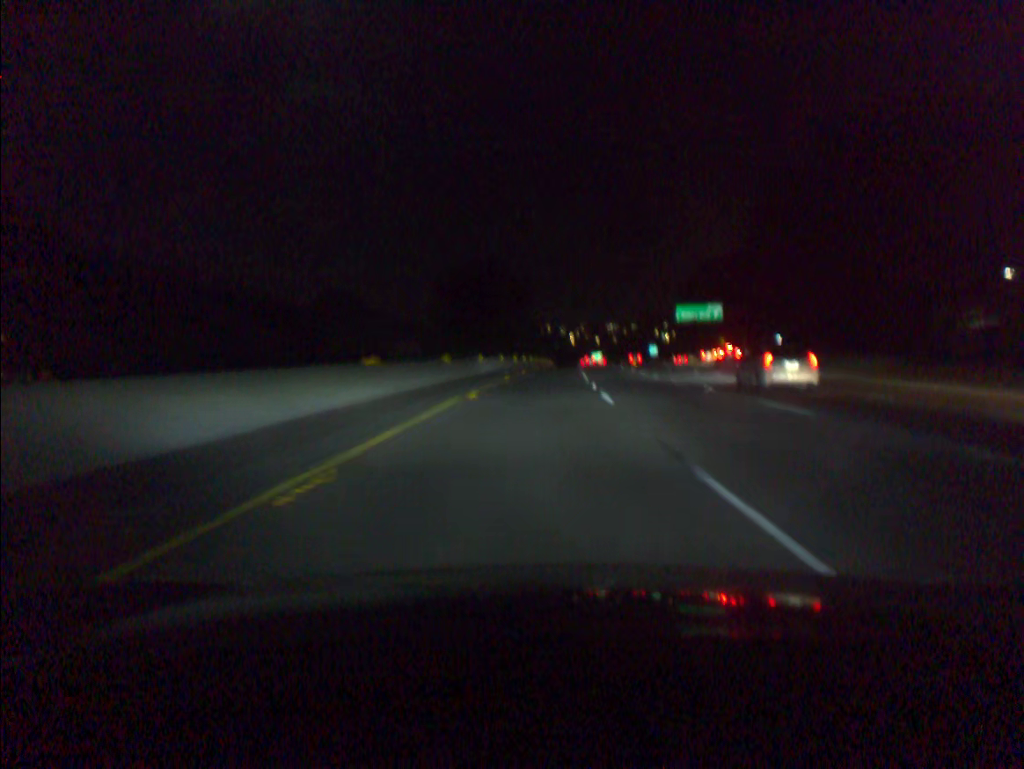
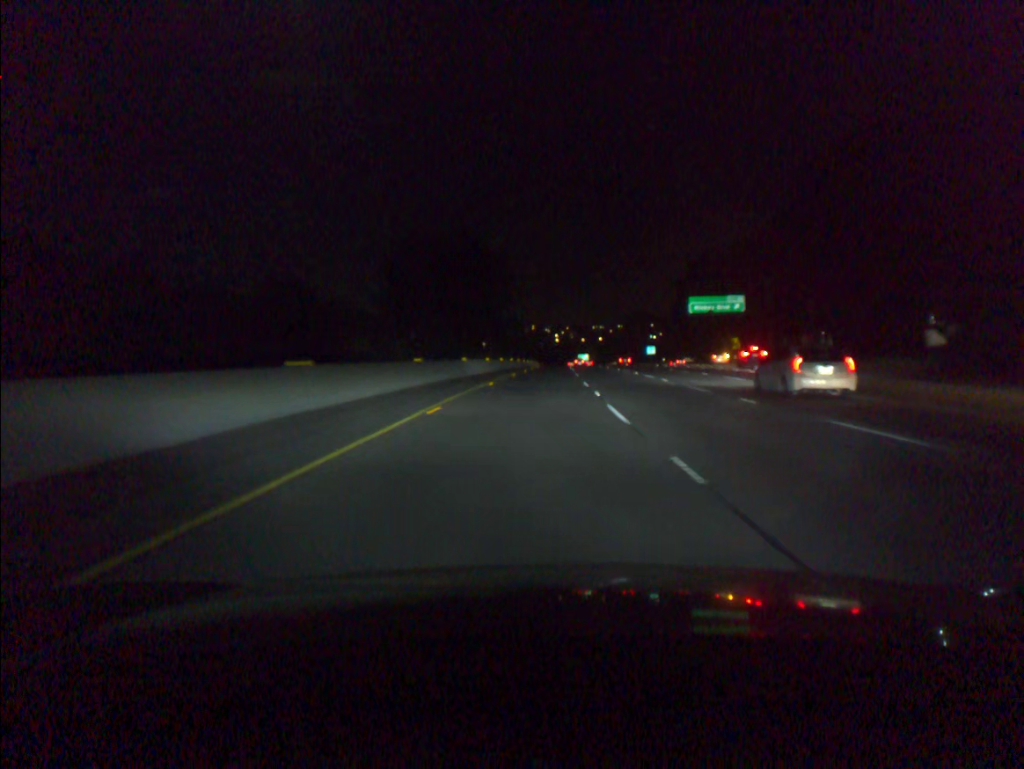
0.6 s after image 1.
(+0.2, +20.2) m; +1°
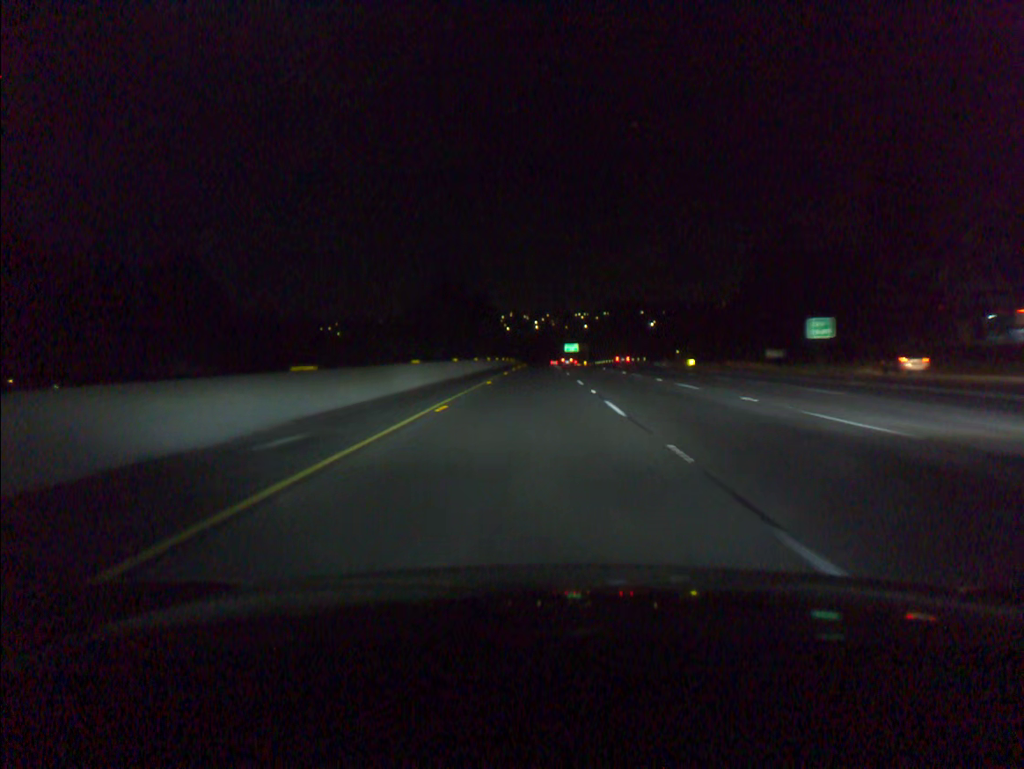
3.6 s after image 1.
(+1.9, +101.1) m; +2°
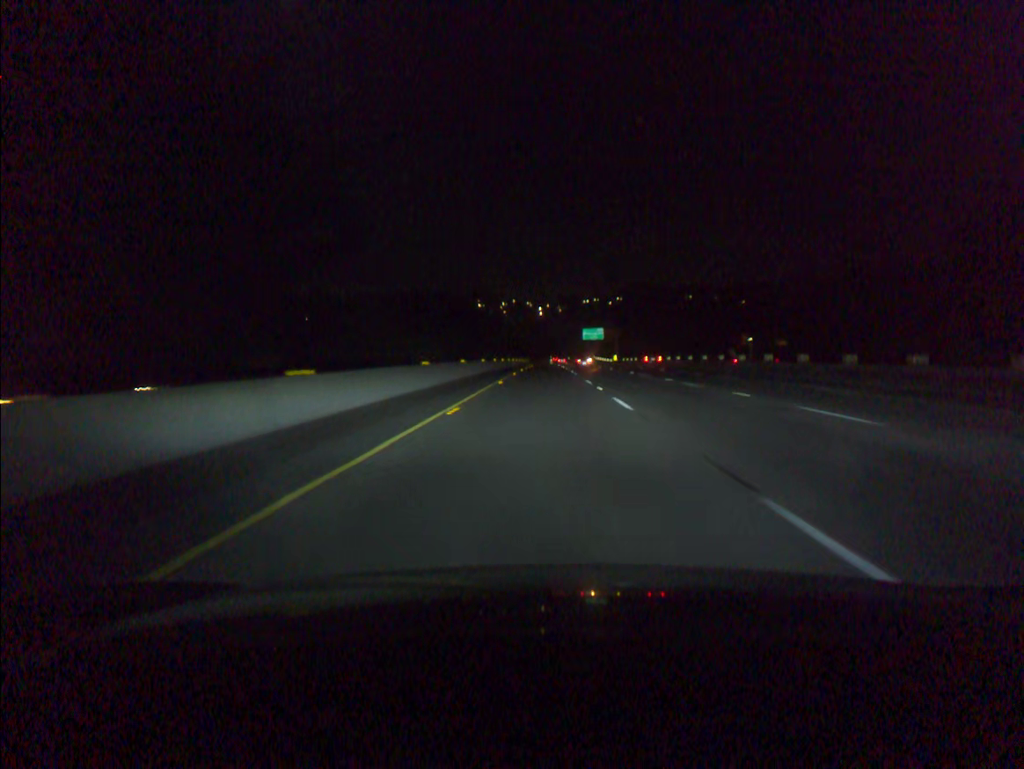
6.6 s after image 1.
(-0.4, +101.4) m; 0°
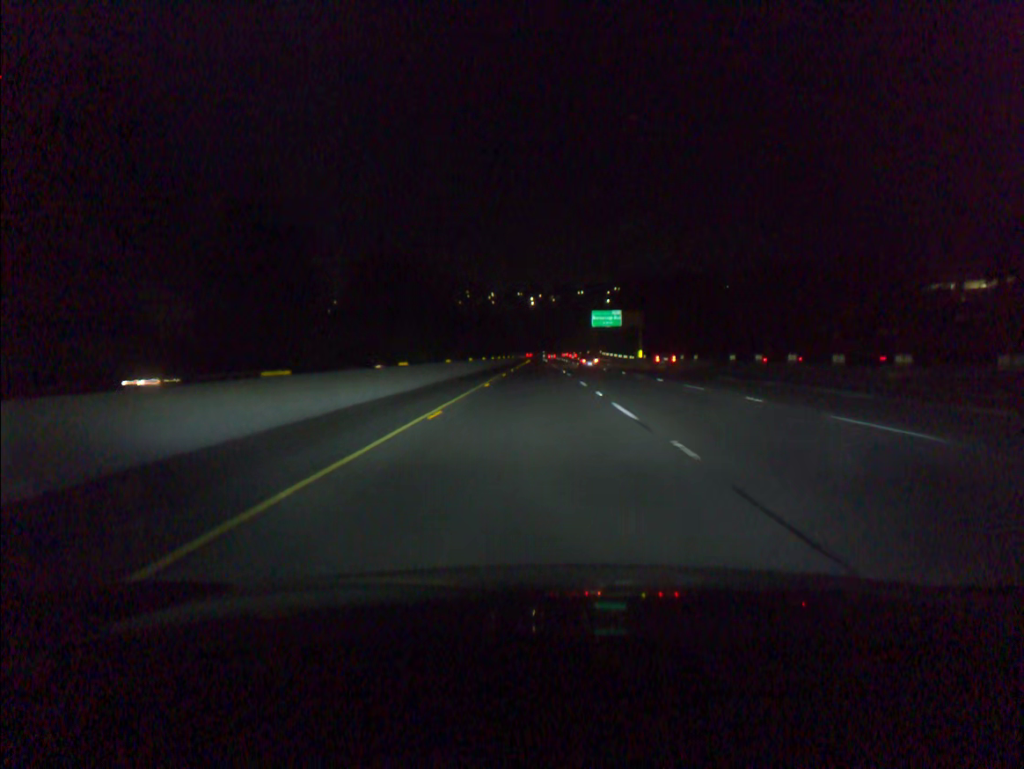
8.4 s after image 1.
(+0.3, +60.8) m; +1°
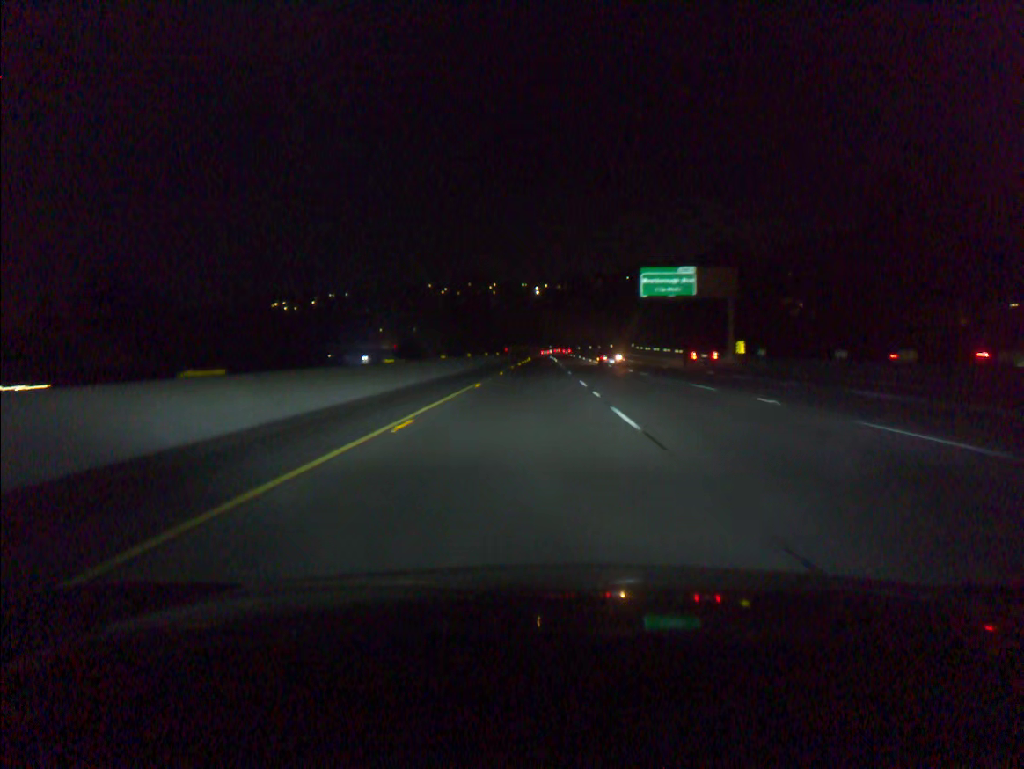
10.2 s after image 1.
(0.0, +60.8) m; 0°
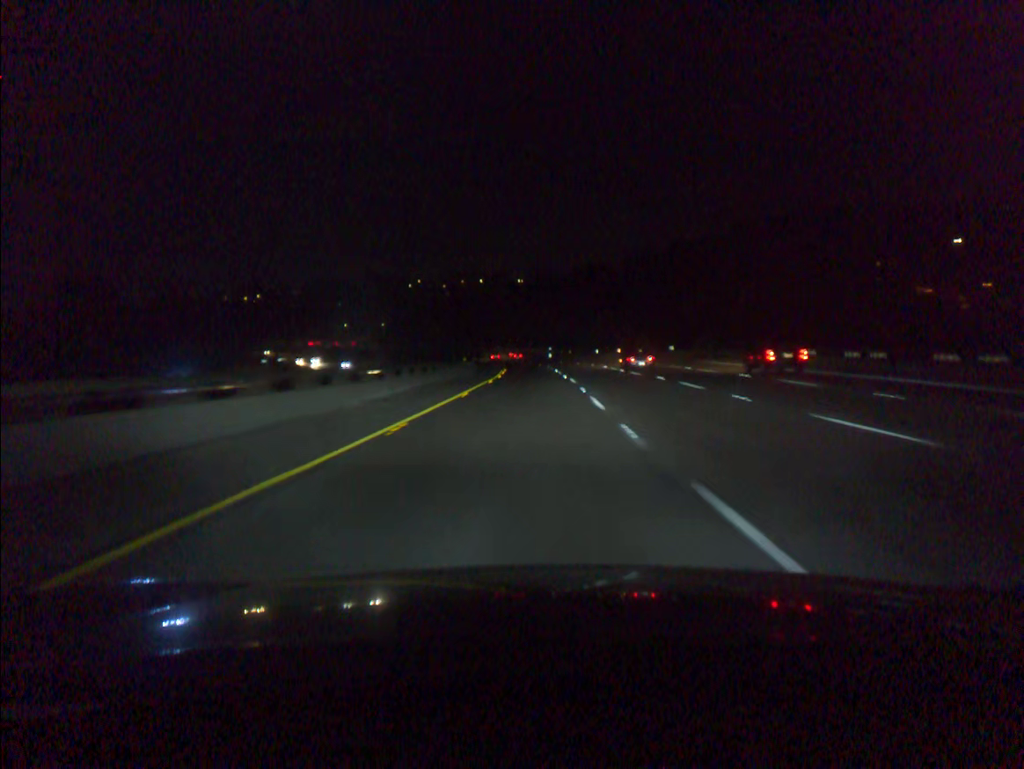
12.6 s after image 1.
(+0.1, +81.0) m; 0°
